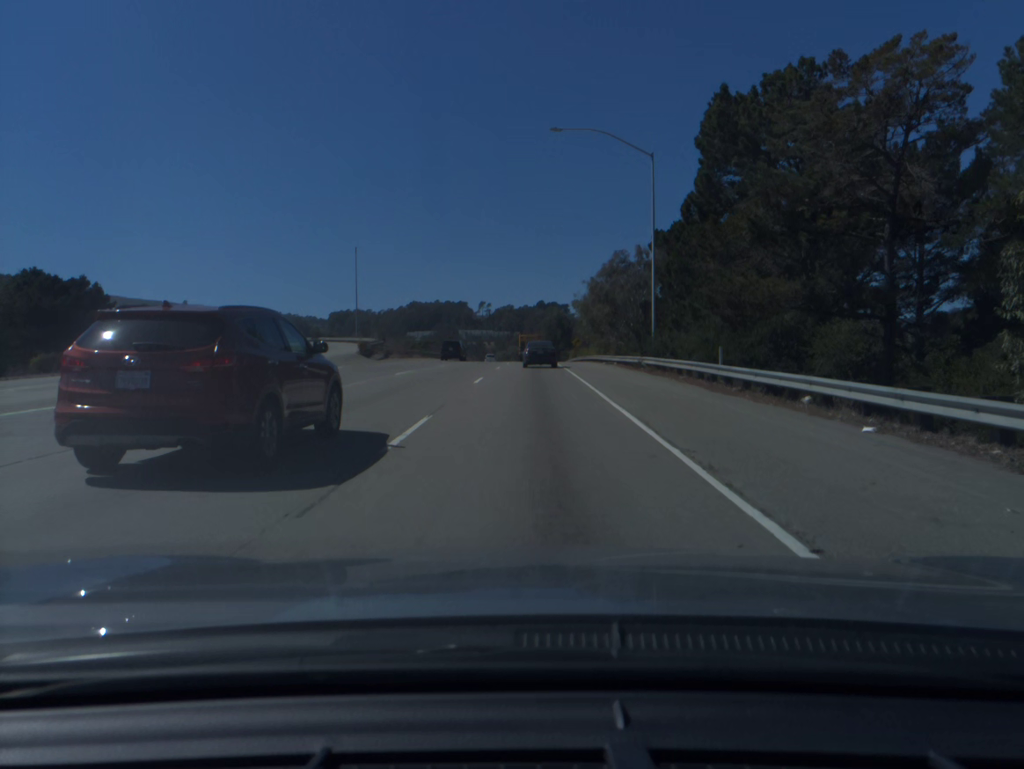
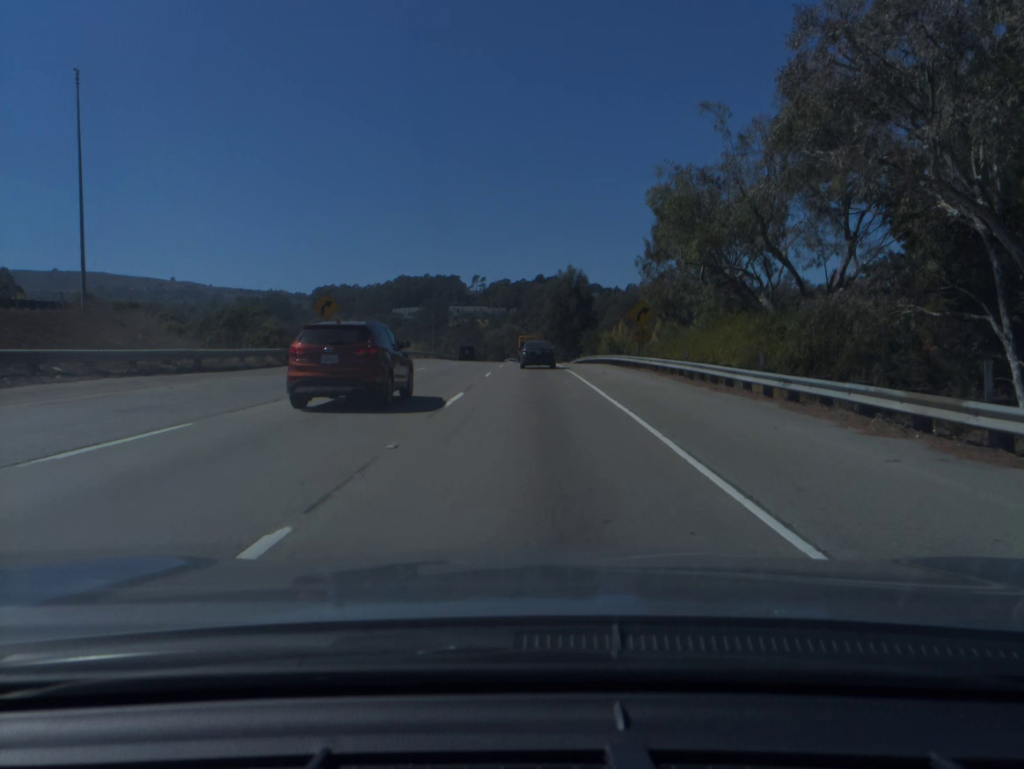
(0.0, +66.6) m; 0°
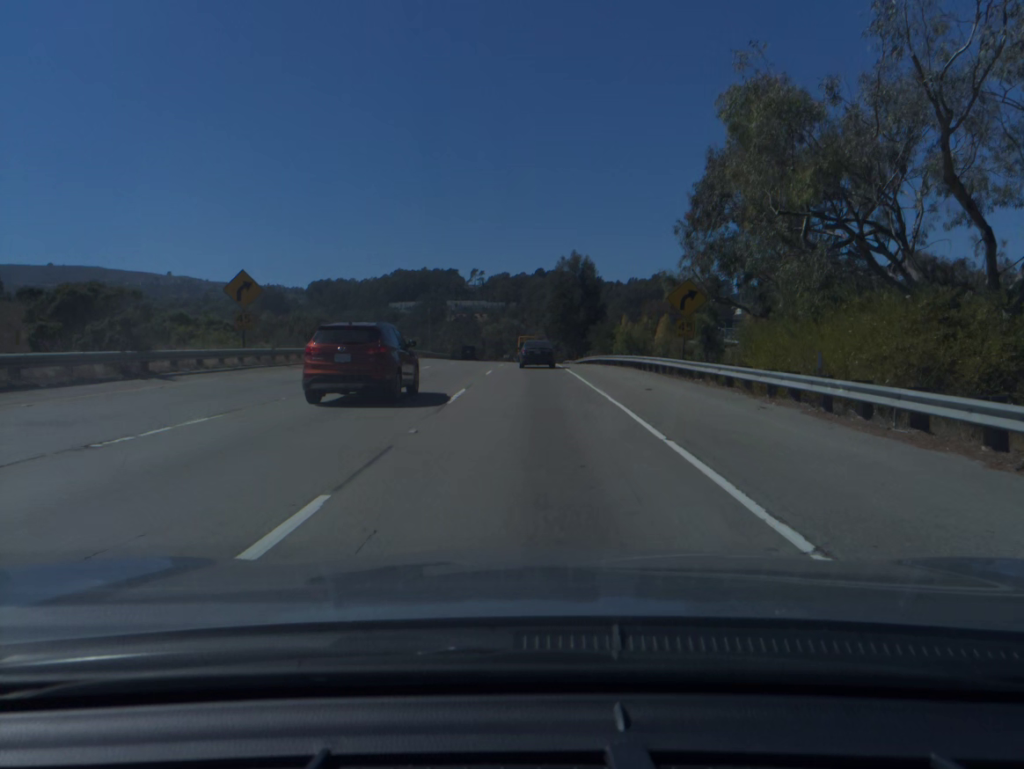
(0.0, +13.2) m; 0°
